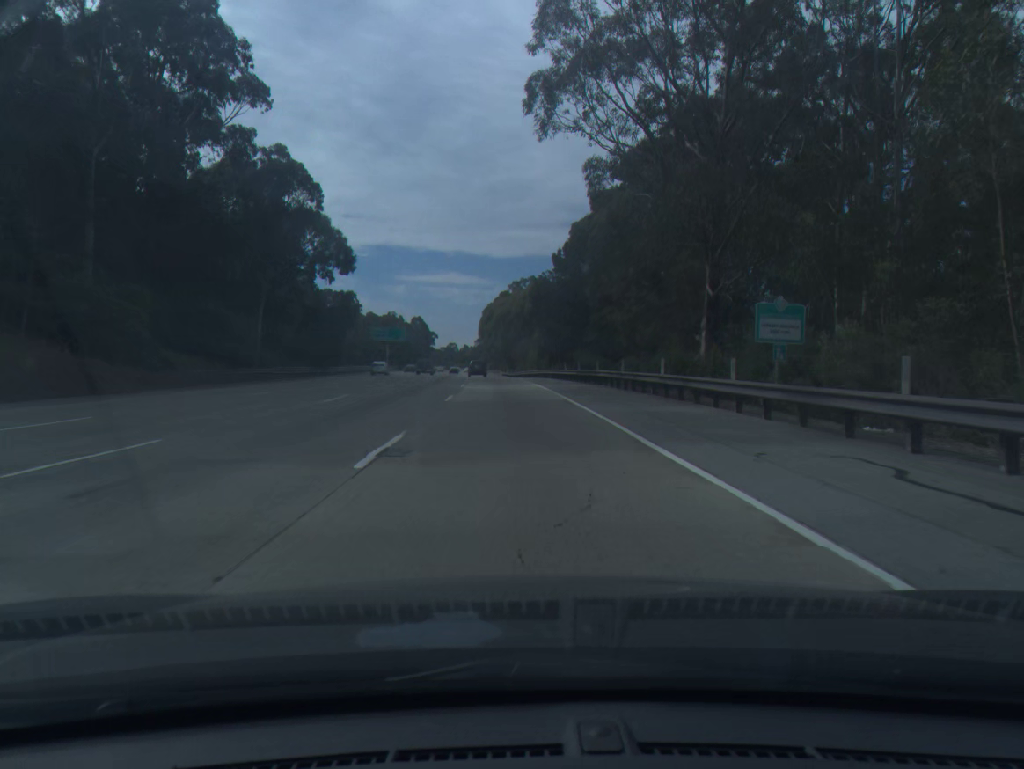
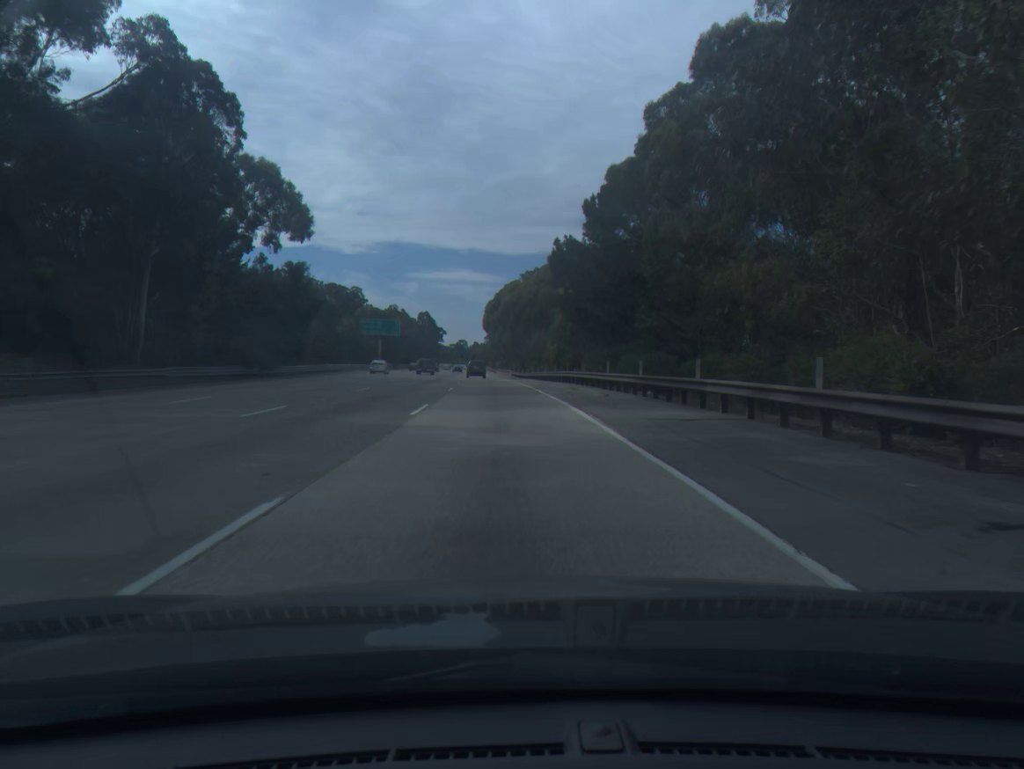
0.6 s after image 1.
(-0.2, +20.8) m; -1°
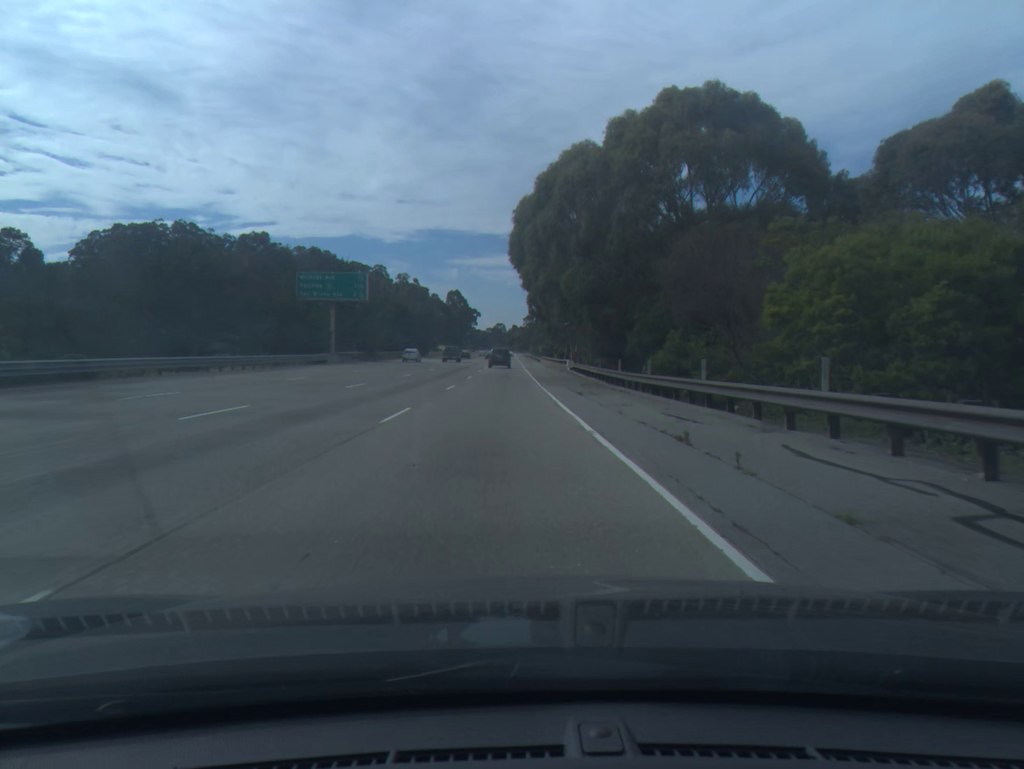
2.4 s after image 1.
(-2.0, +61.5) m; -3°
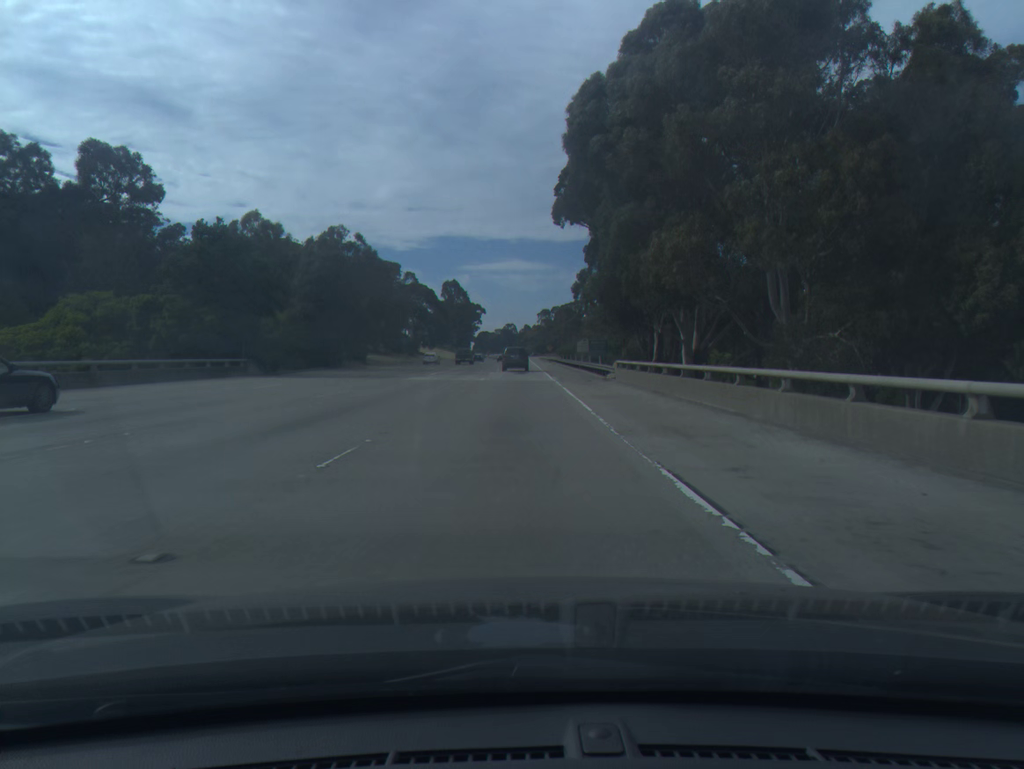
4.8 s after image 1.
(-0.9, +79.6) m; -1°
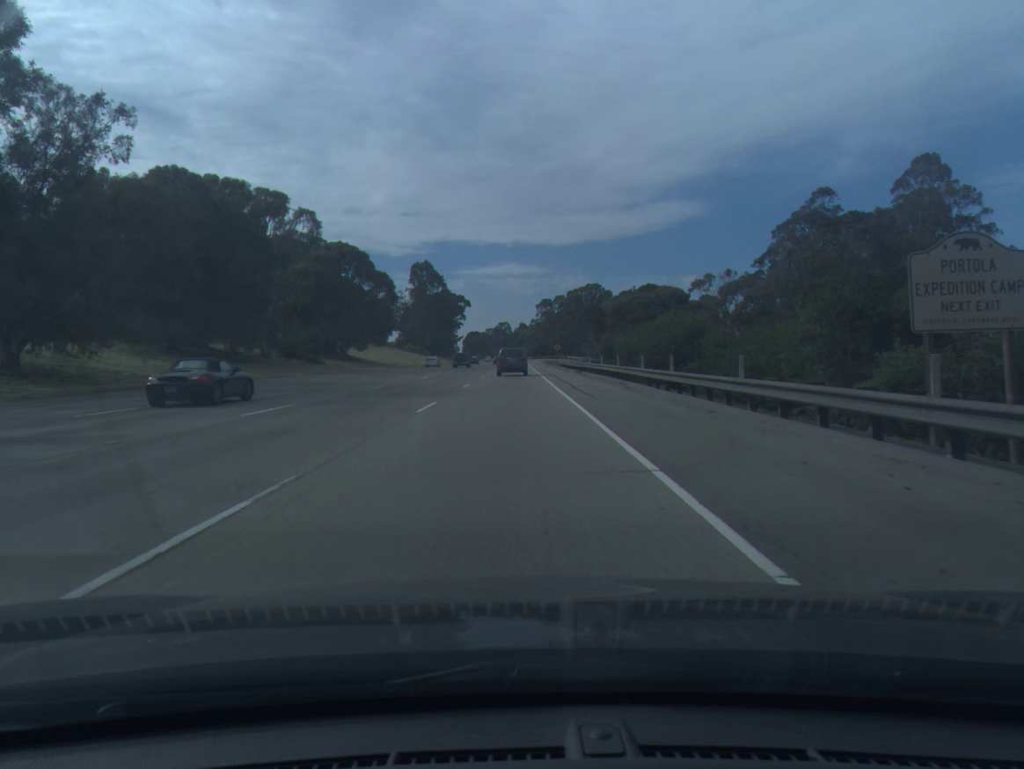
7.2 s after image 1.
(+0.5, +77.3) m; 0°
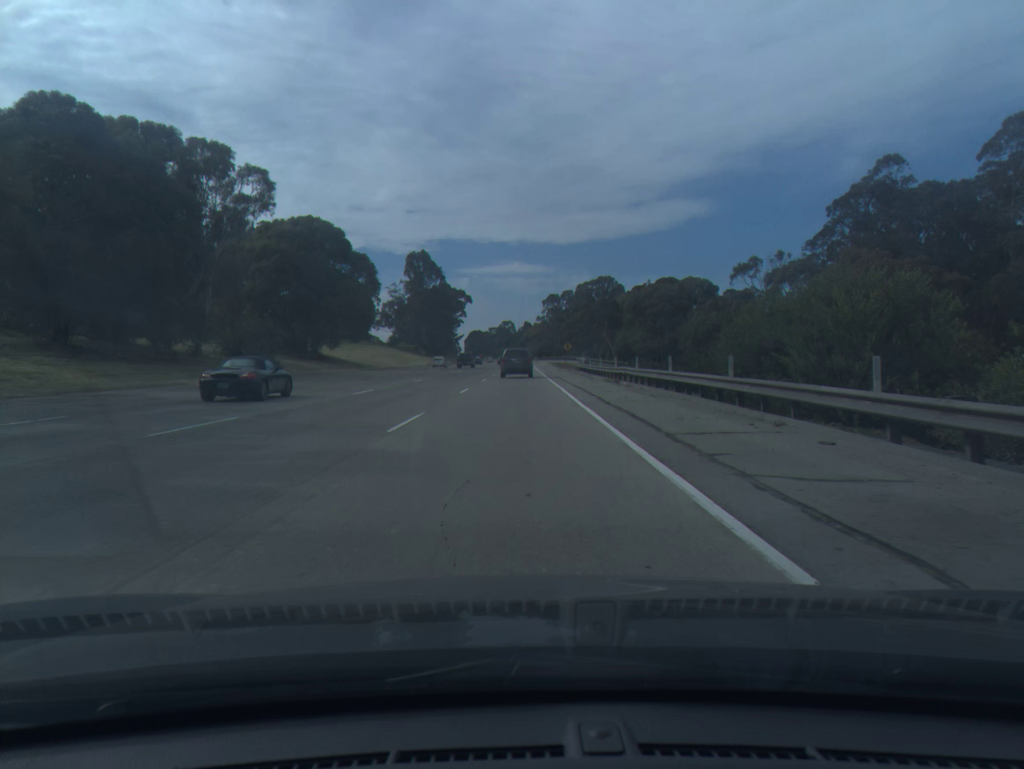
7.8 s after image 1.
(0.0, +19.1) m; 0°
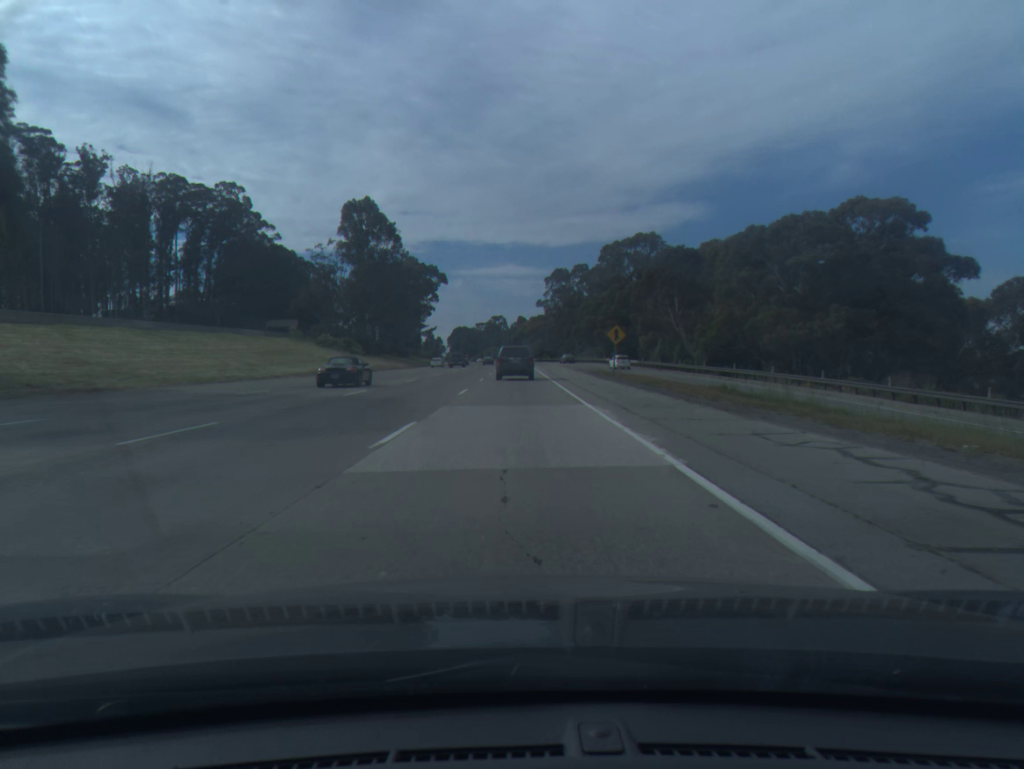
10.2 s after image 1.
(+0.3, +75.0) m; +1°
